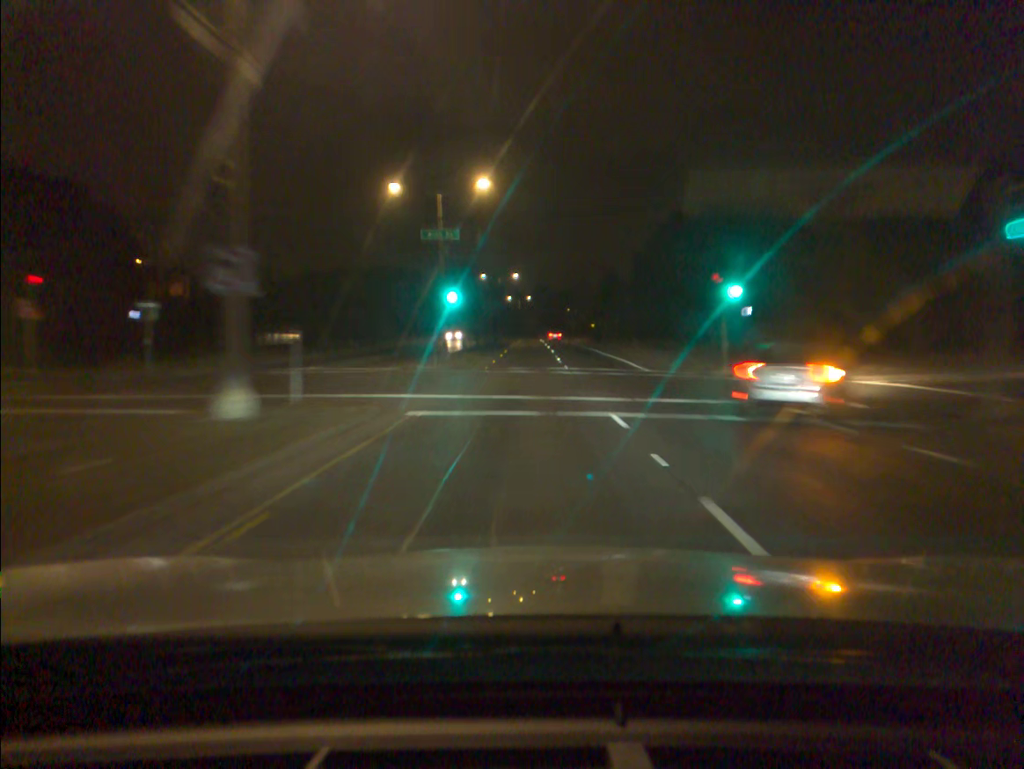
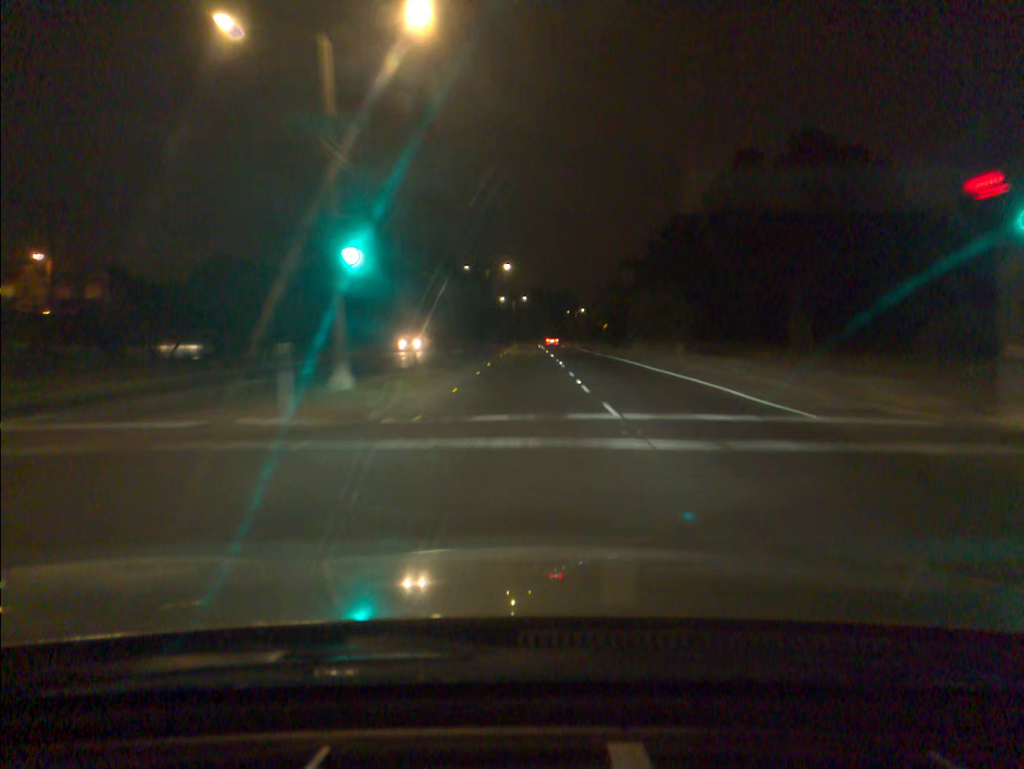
(+0.1, +20.6) m; 0°
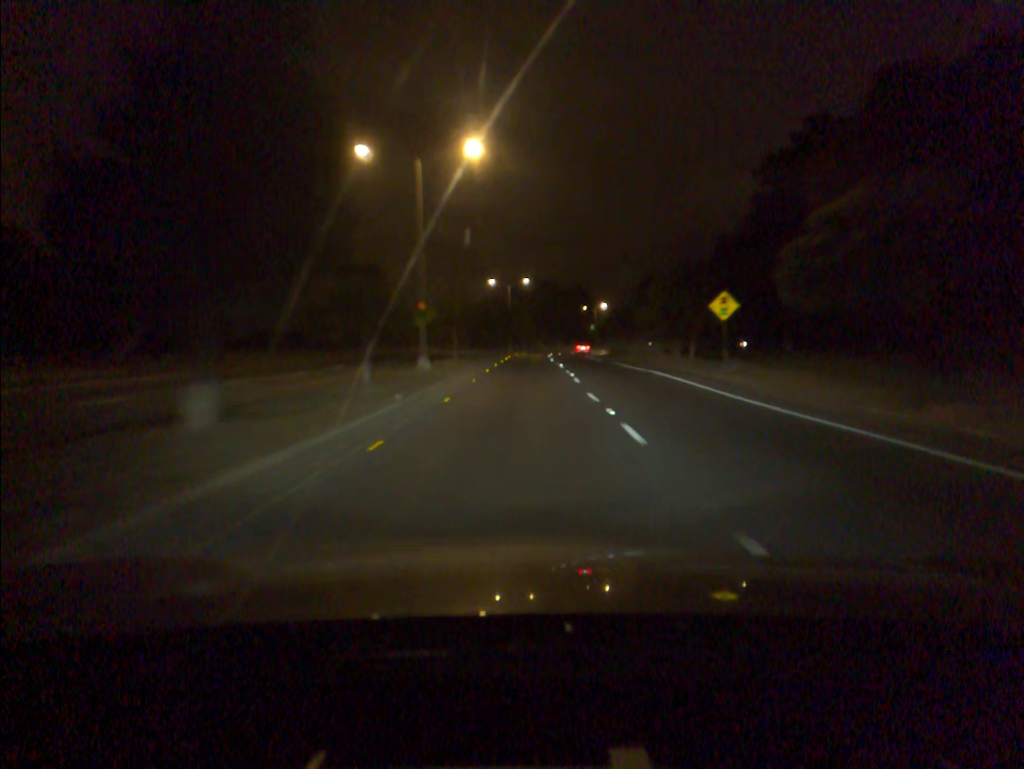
(-0.1, +53.3) m; 0°
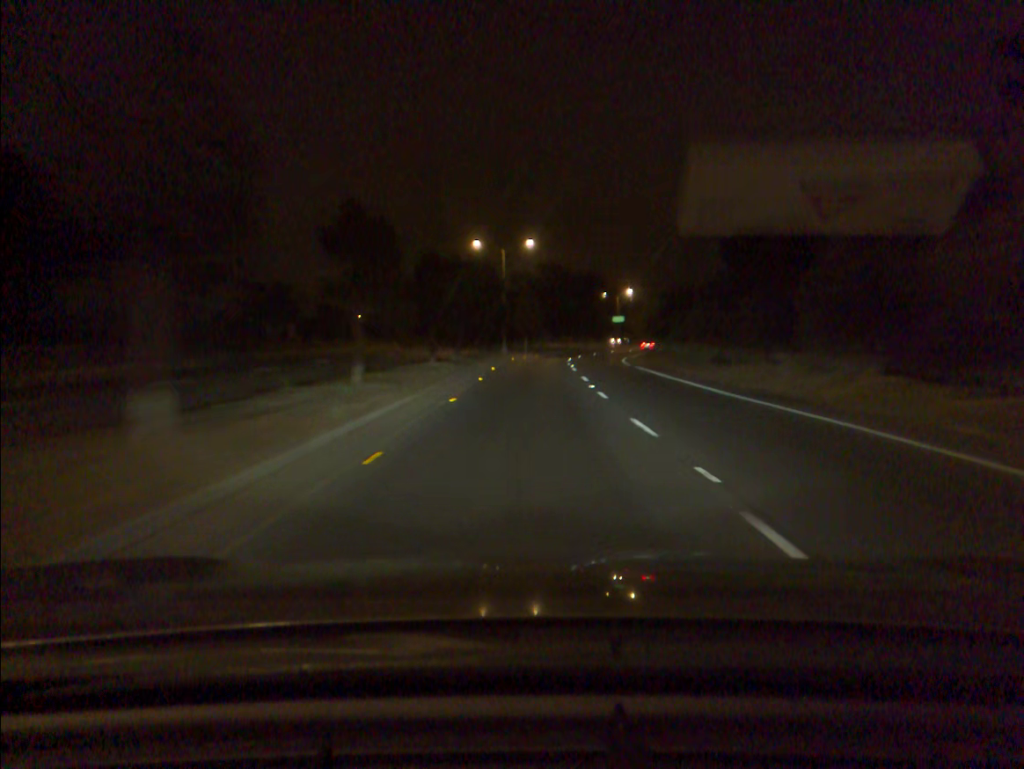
(-0.1, +33.7) m; 0°
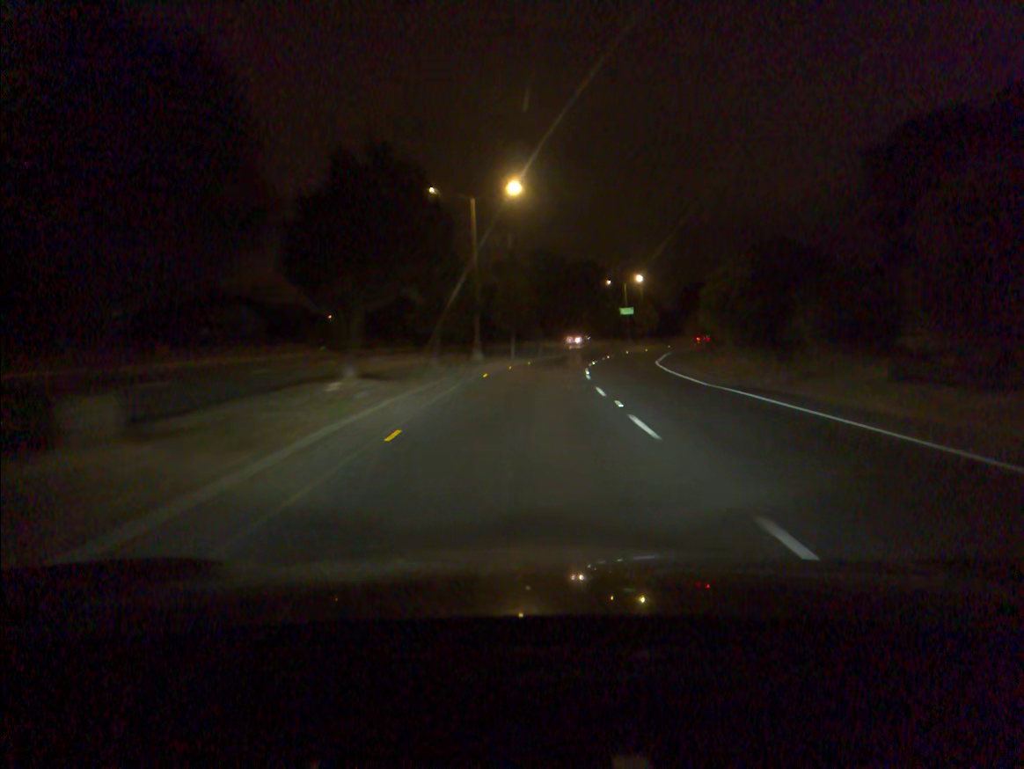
(+0.1, +22.5) m; +1°
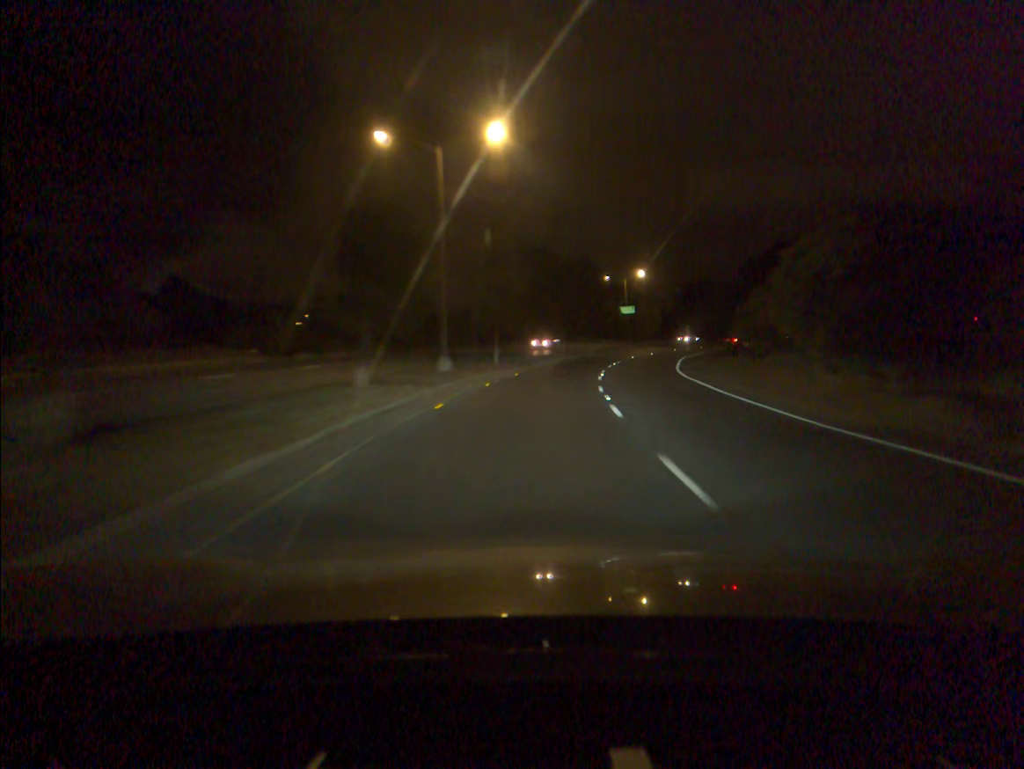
(0.0, +11.1) m; +1°
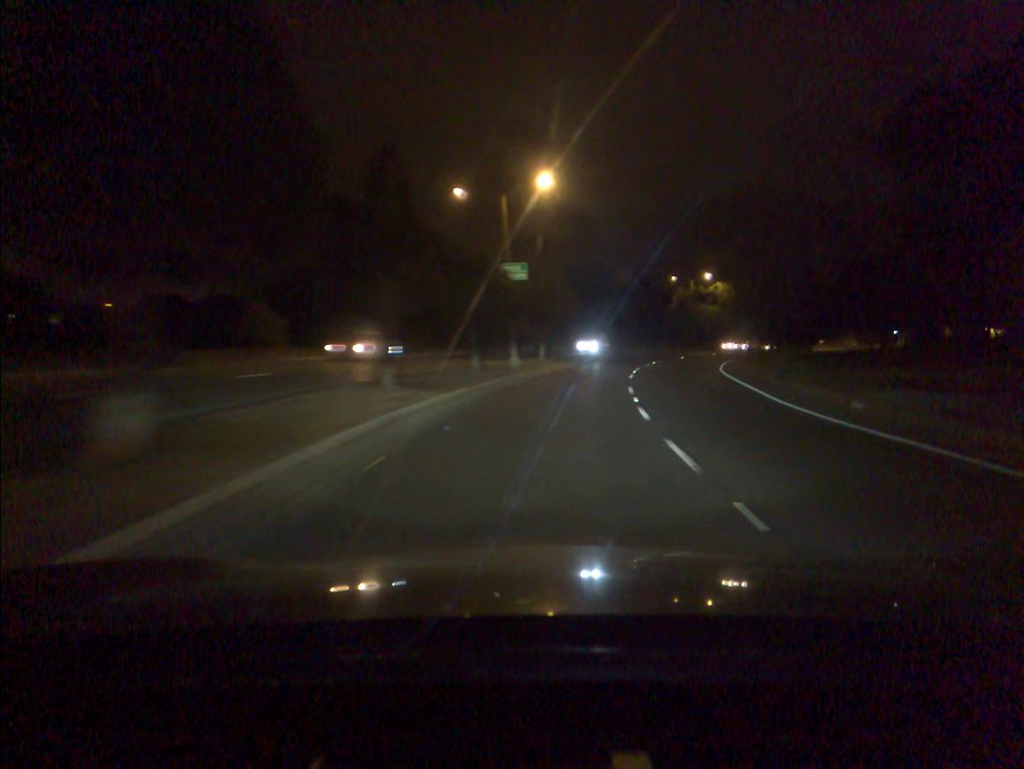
(+4.9, +55.9) m; +11°
